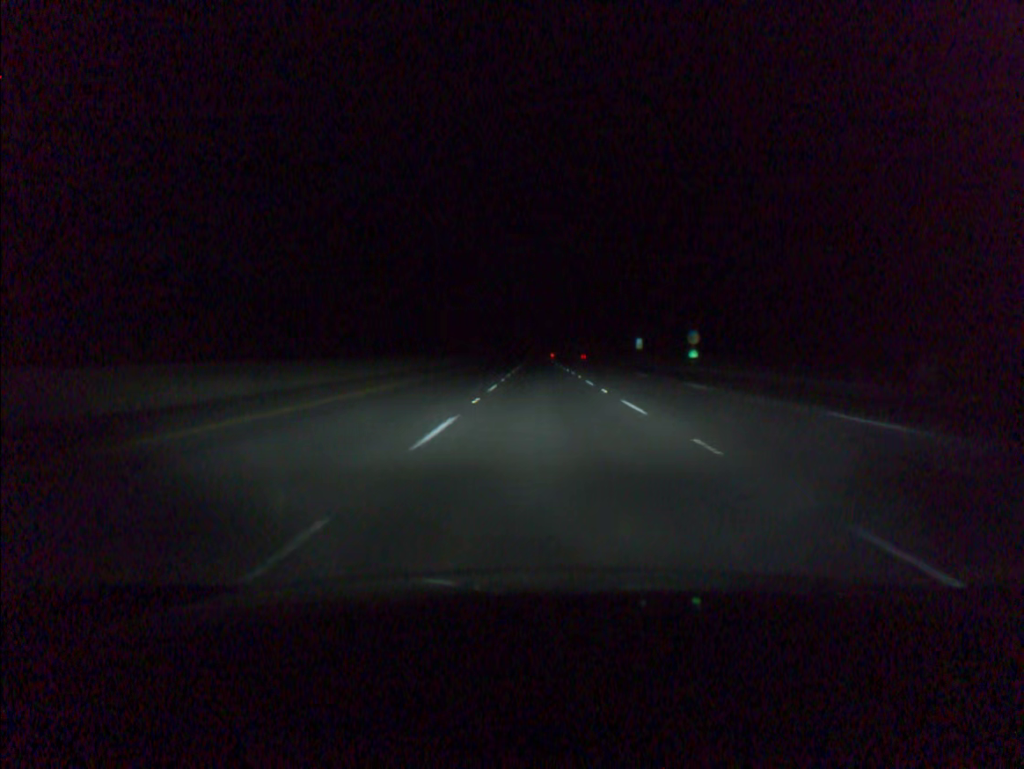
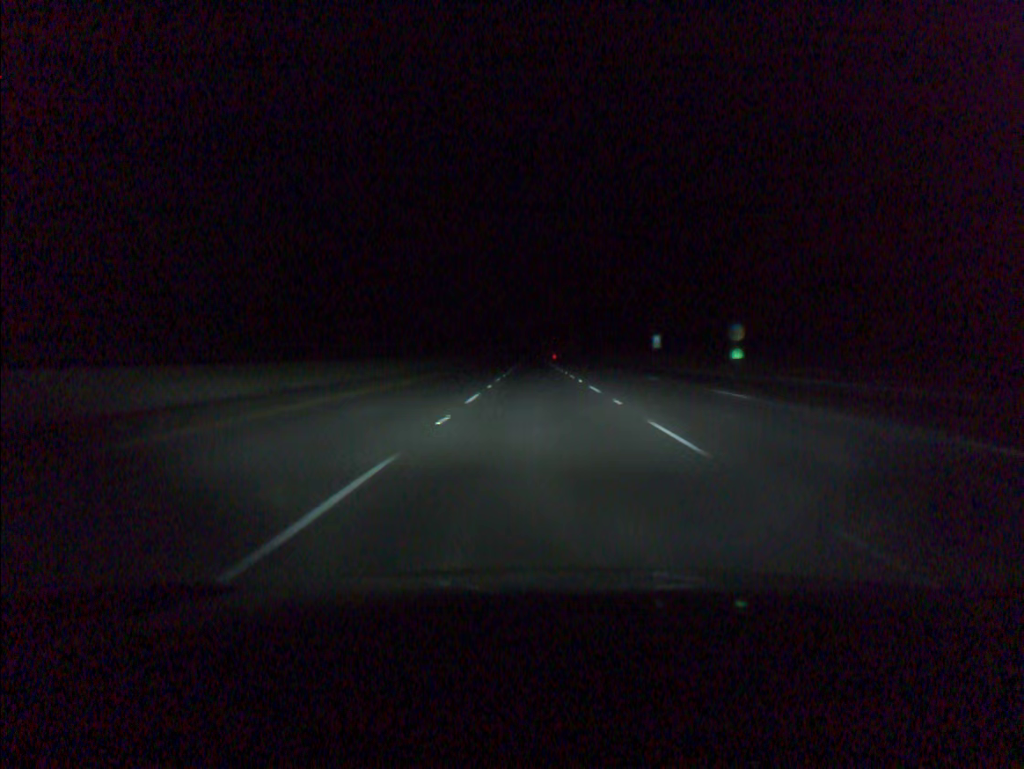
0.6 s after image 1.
(+0.1, +20.5) m; 0°
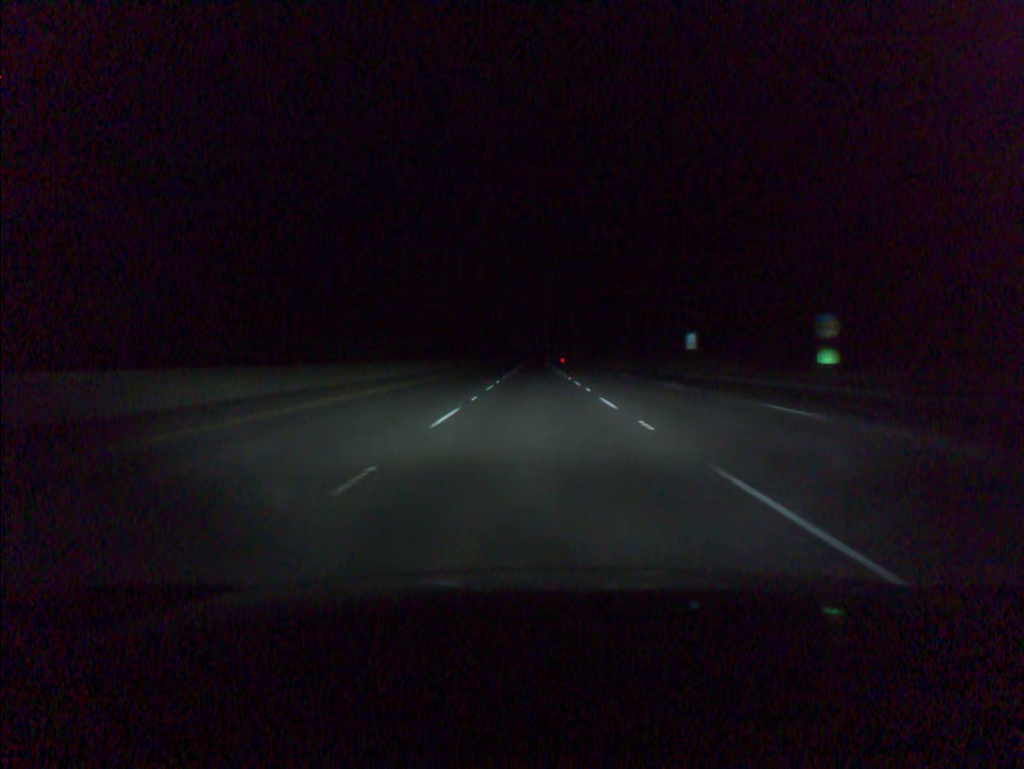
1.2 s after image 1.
(0.0, +20.5) m; 0°
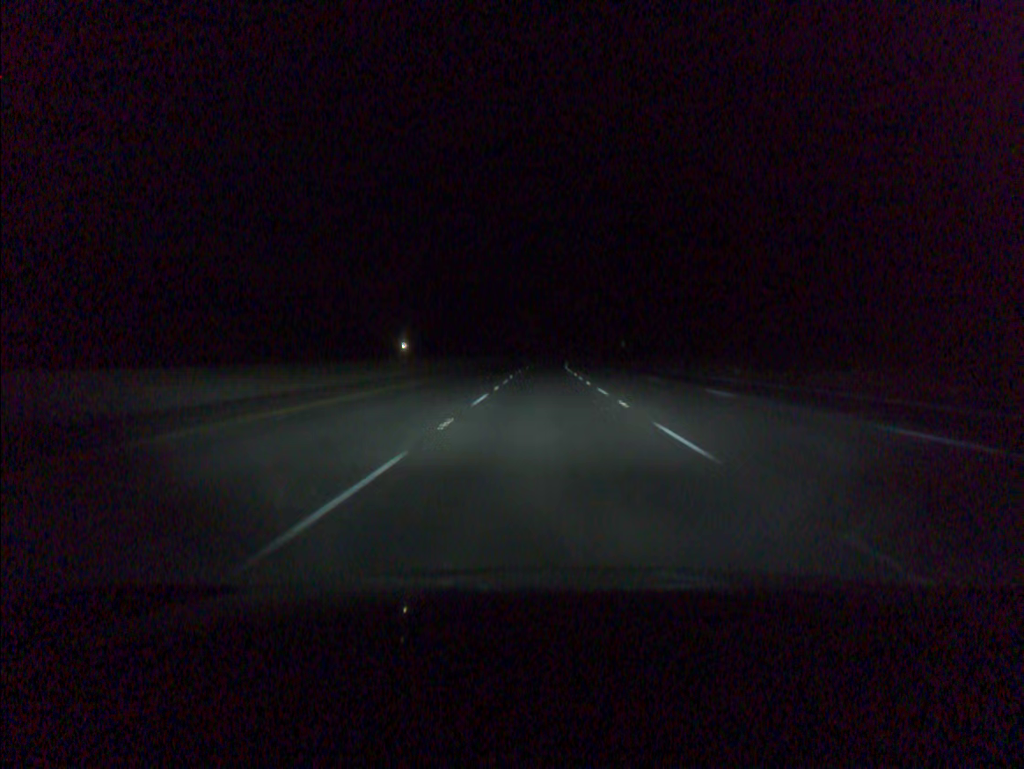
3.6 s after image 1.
(-0.6, +81.7) m; -1°
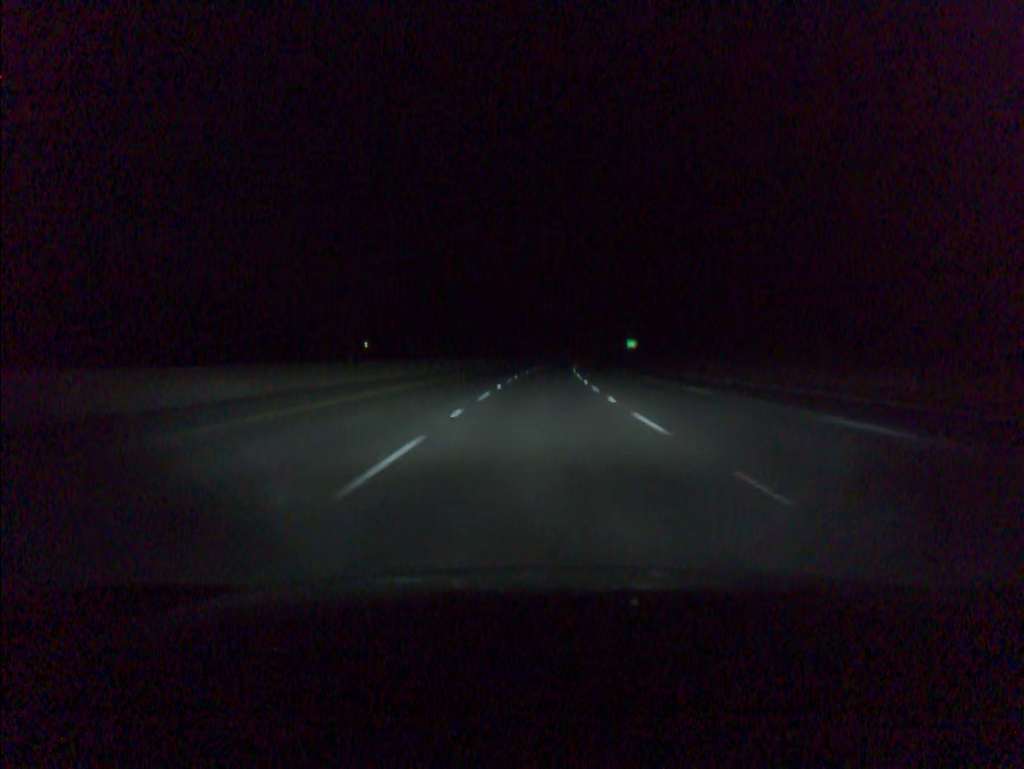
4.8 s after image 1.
(+0.2, +40.9) m; +1°
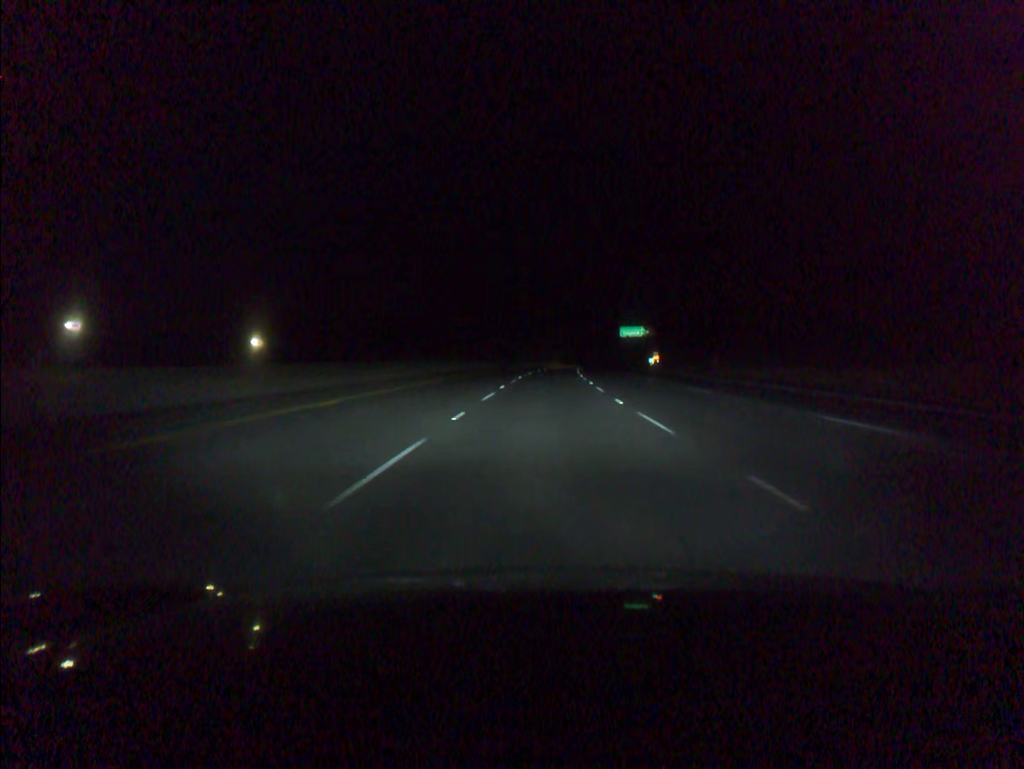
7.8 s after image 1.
(+2.7, +102.2) m; +4°
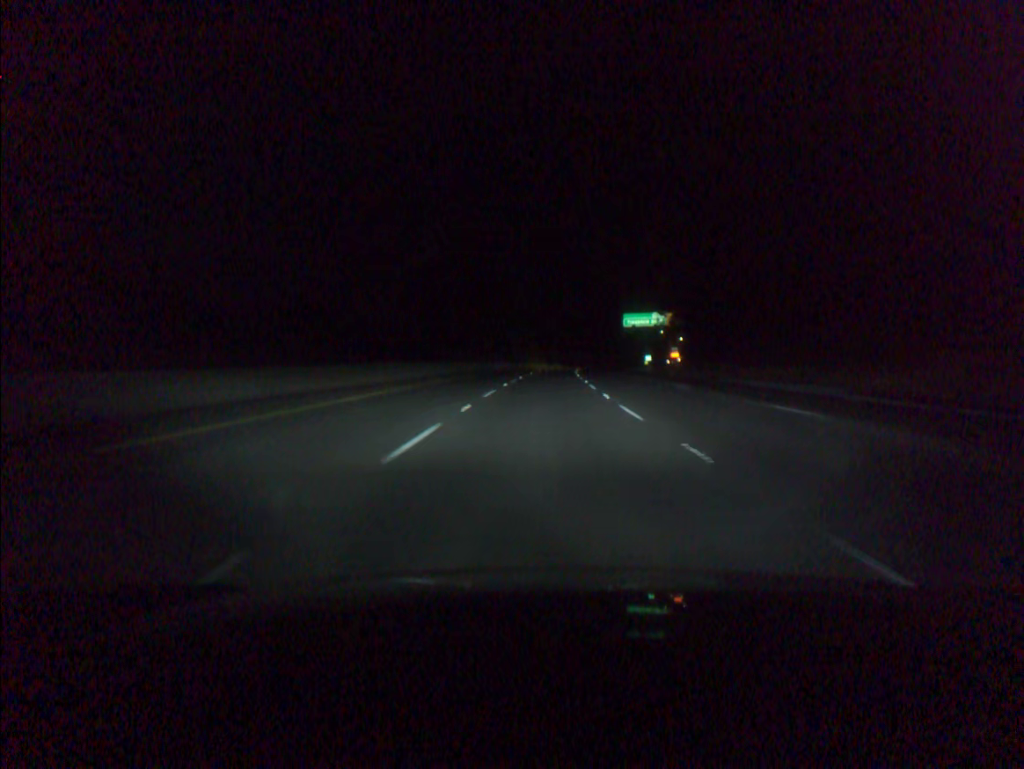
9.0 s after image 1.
(+0.6, +41.0) m; +2°
